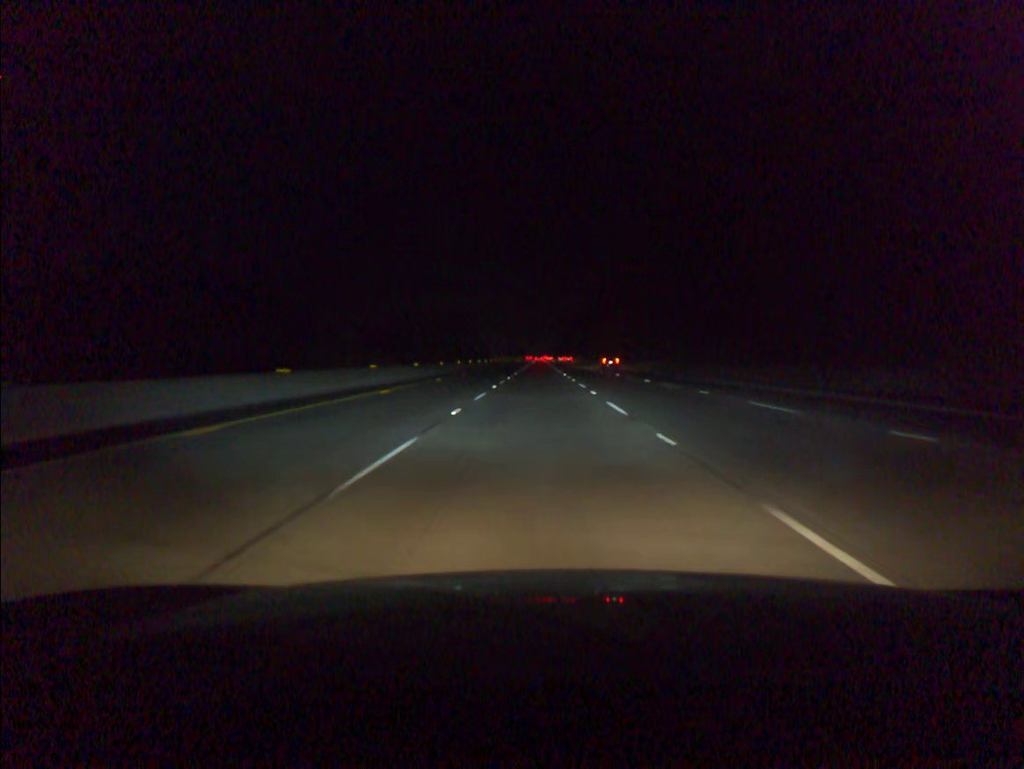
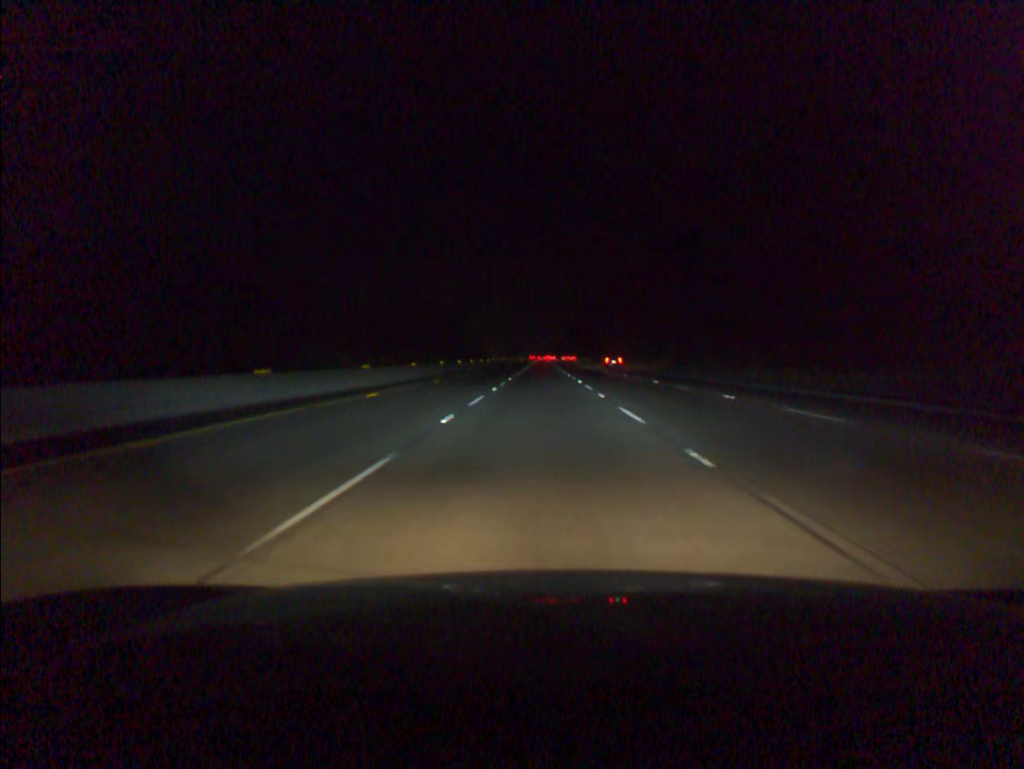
(0.0, +16.9) m; 0°
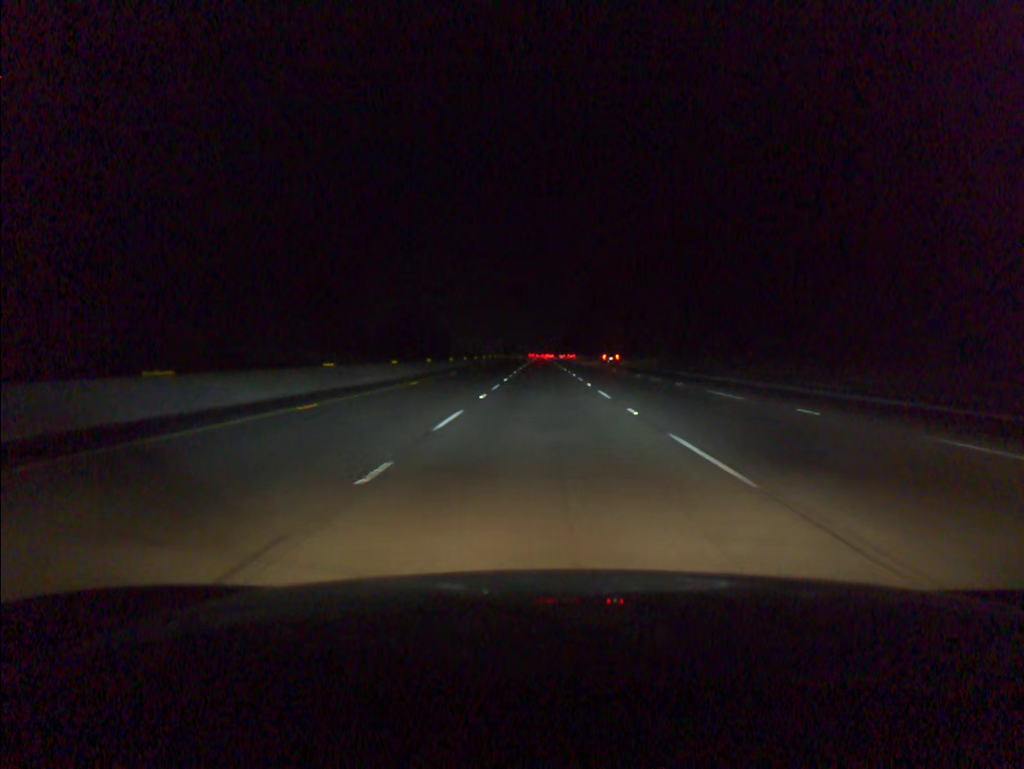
(0.0, +50.7) m; 0°
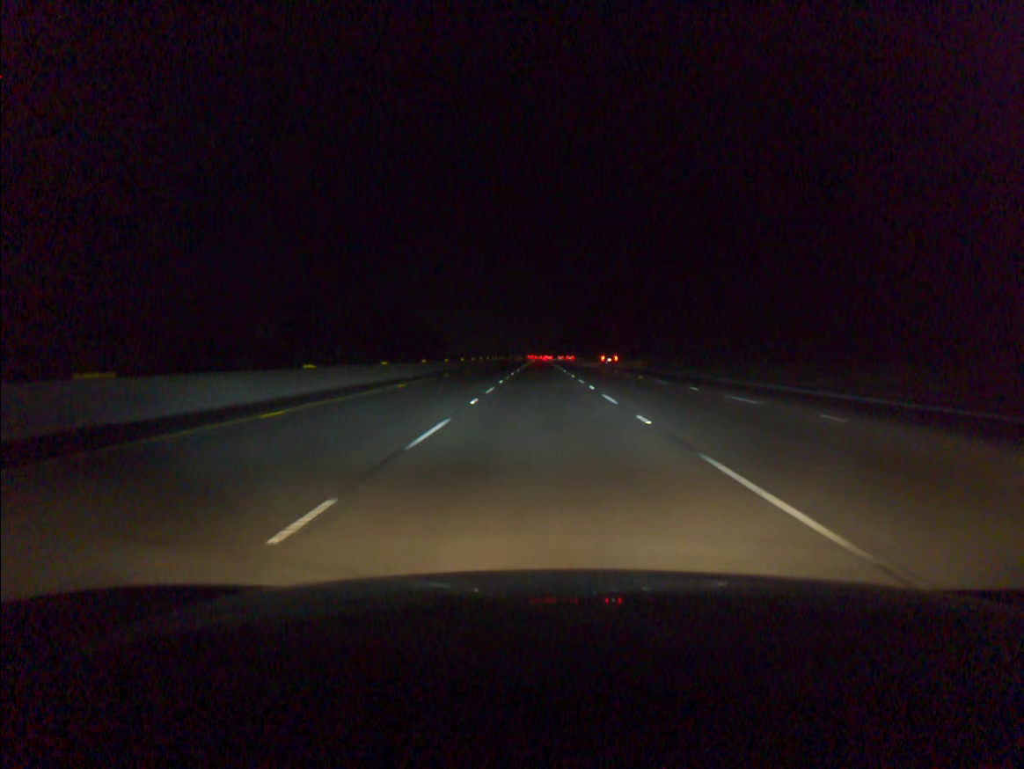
(0.0, +16.9) m; 0°
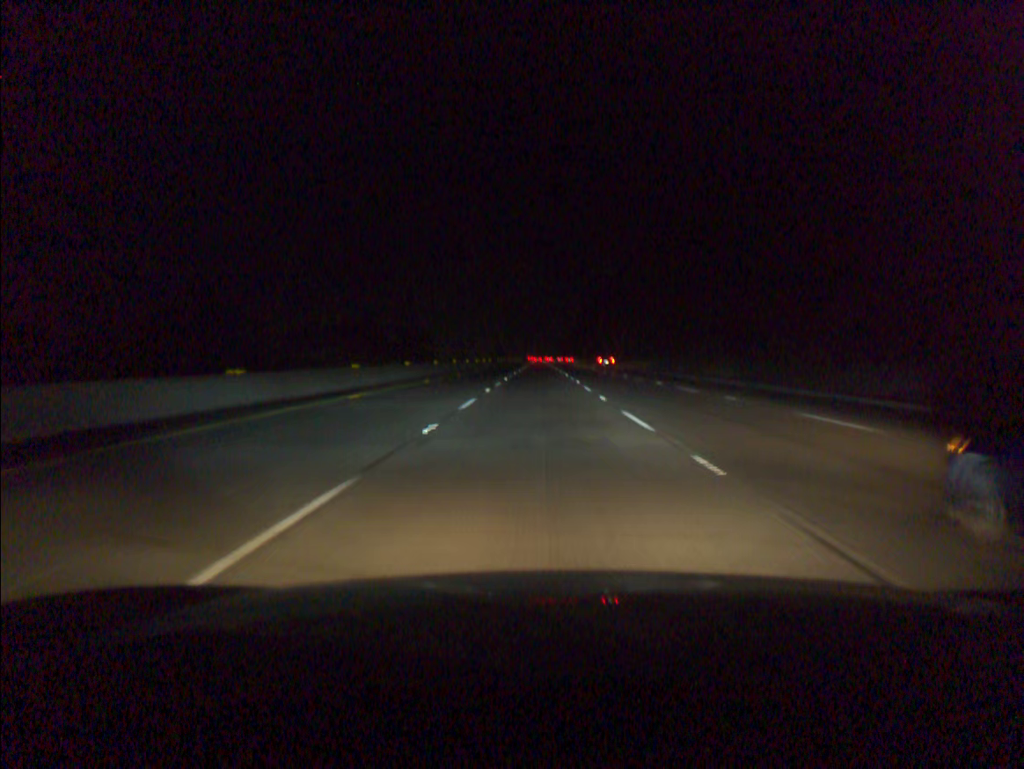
(0.0, +50.8) m; 0°
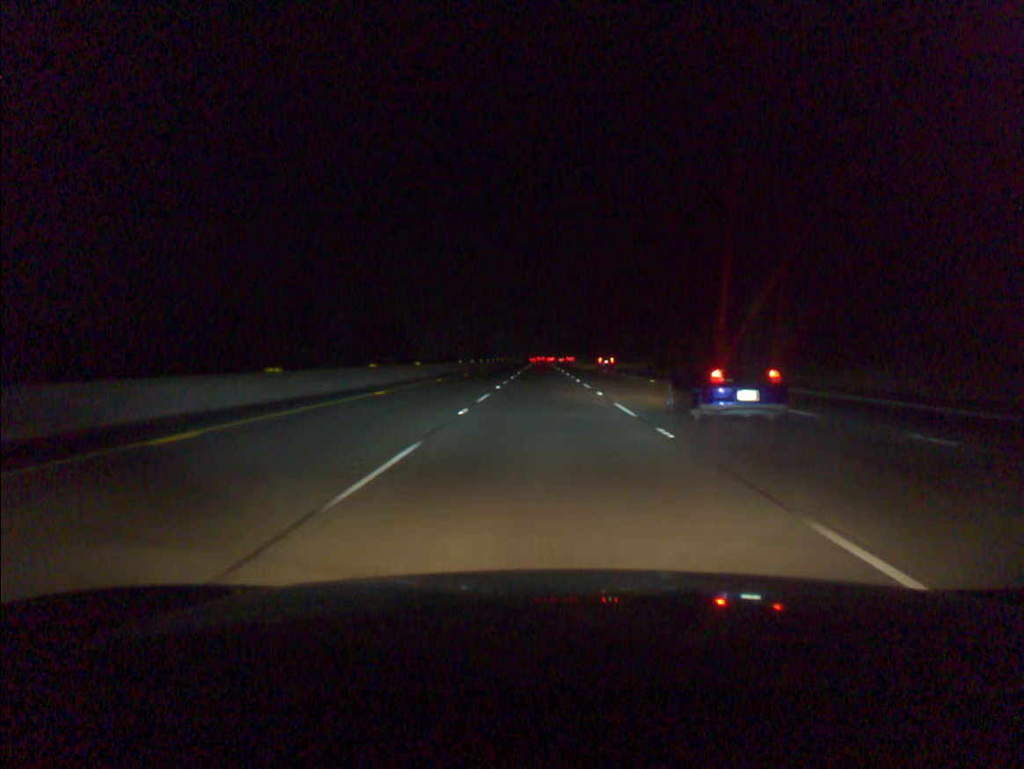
(-0.3, +84.6) m; 0°
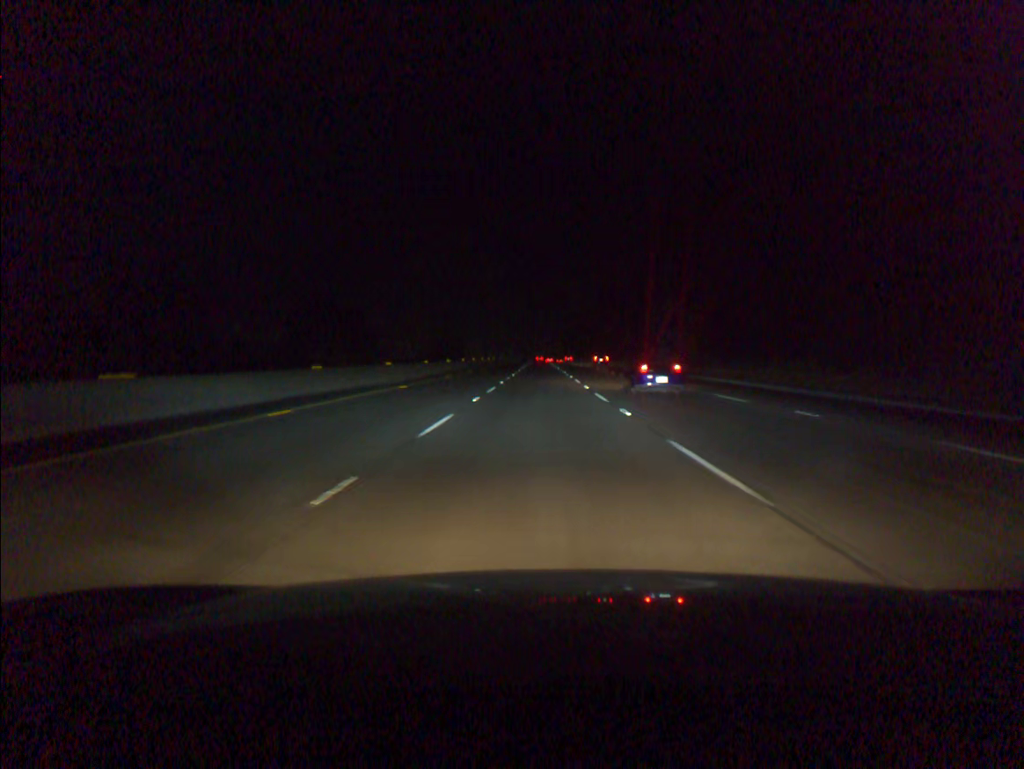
(+0.2, +67.8) m; 0°
